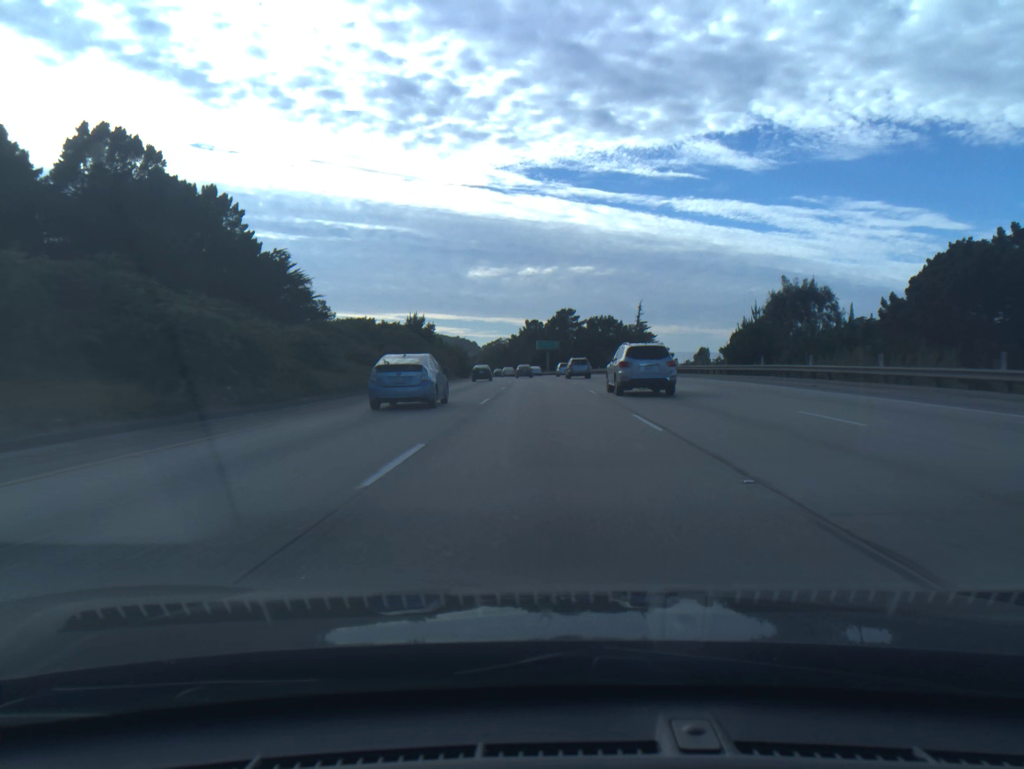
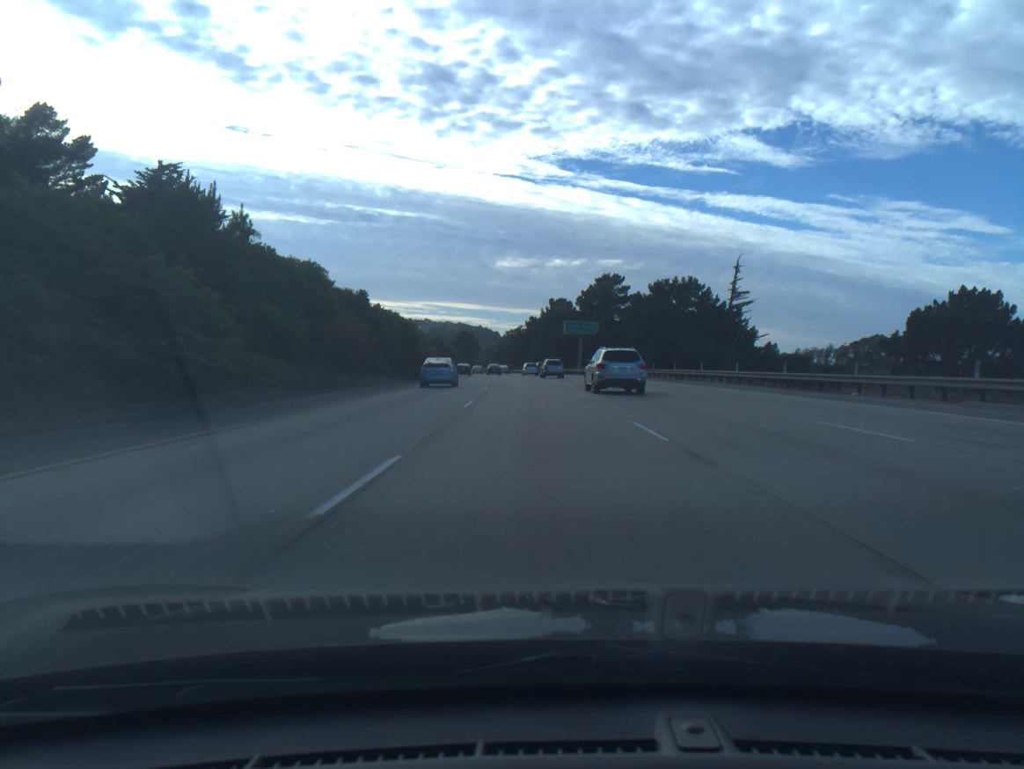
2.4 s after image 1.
(-0.6, +60.1) m; -2°
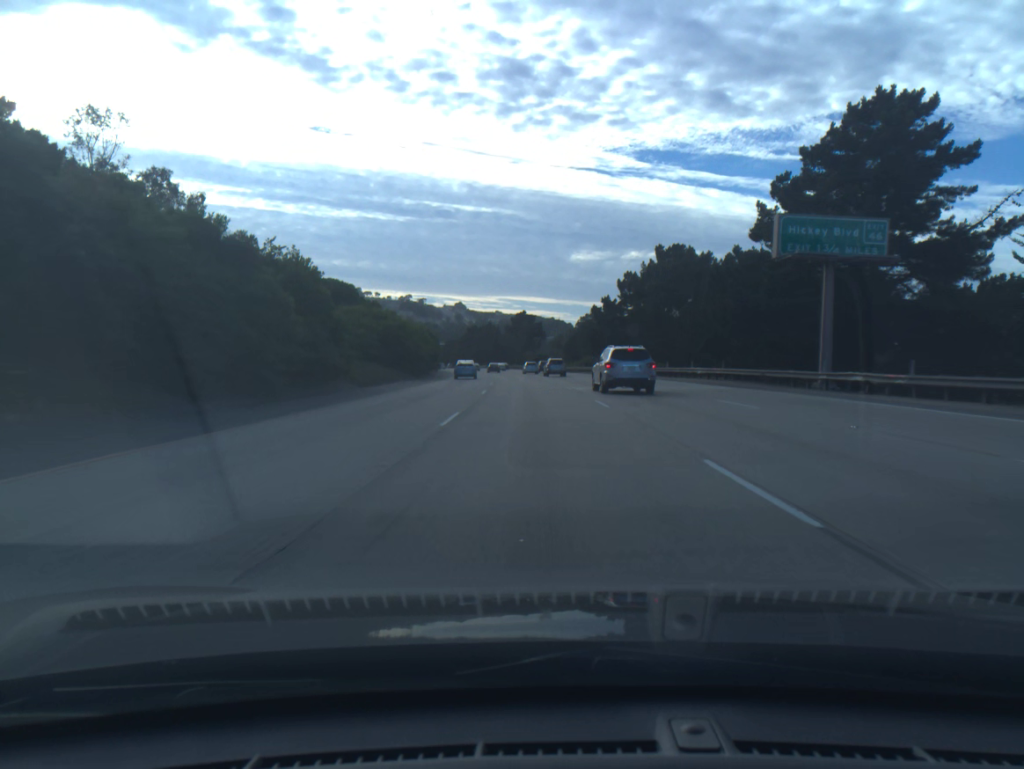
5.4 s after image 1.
(-3.7, +78.9) m; -5°
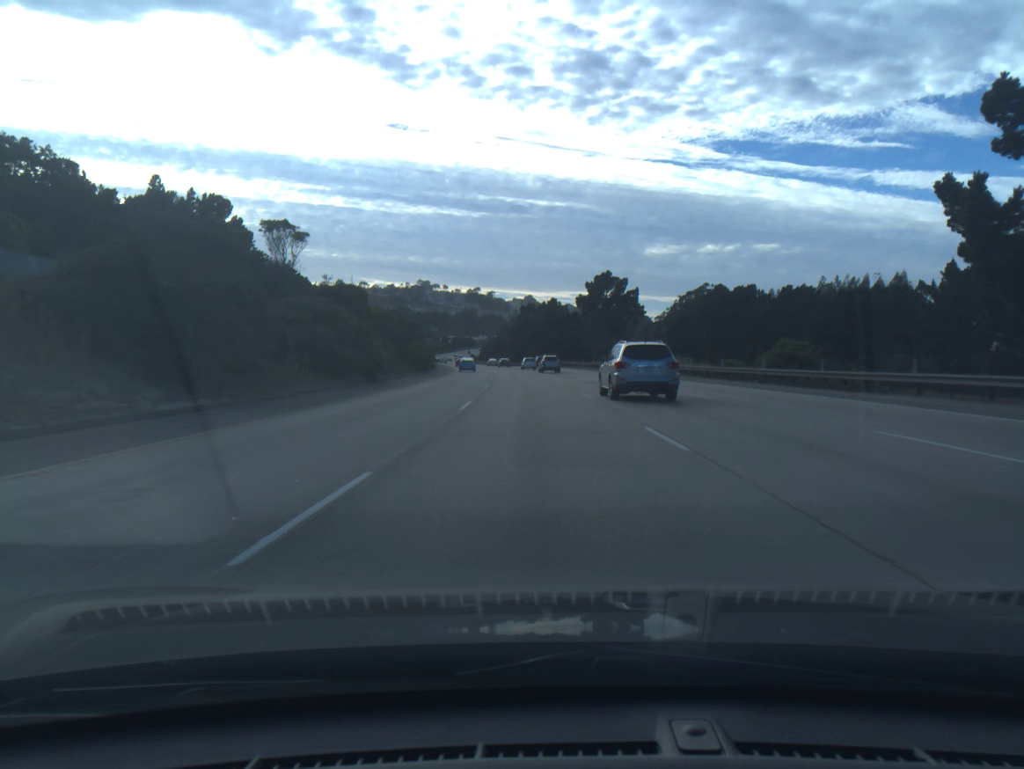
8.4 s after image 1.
(-3.6, +82.8) m; -5°
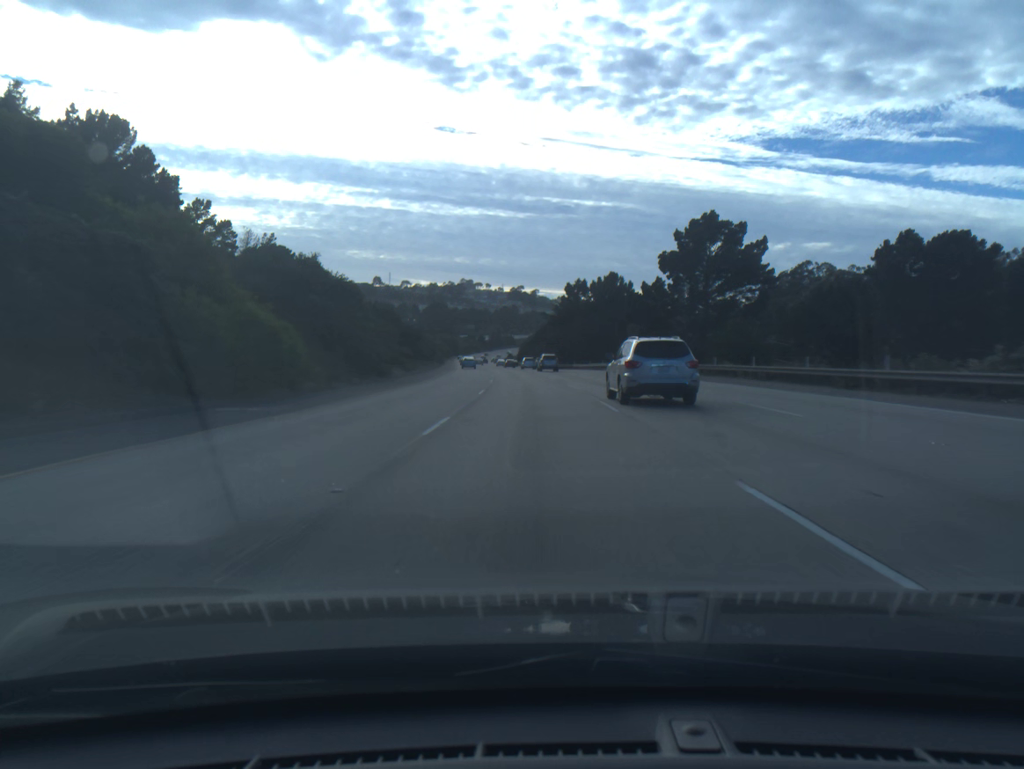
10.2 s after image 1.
(-1.4, +50.6) m; -3°
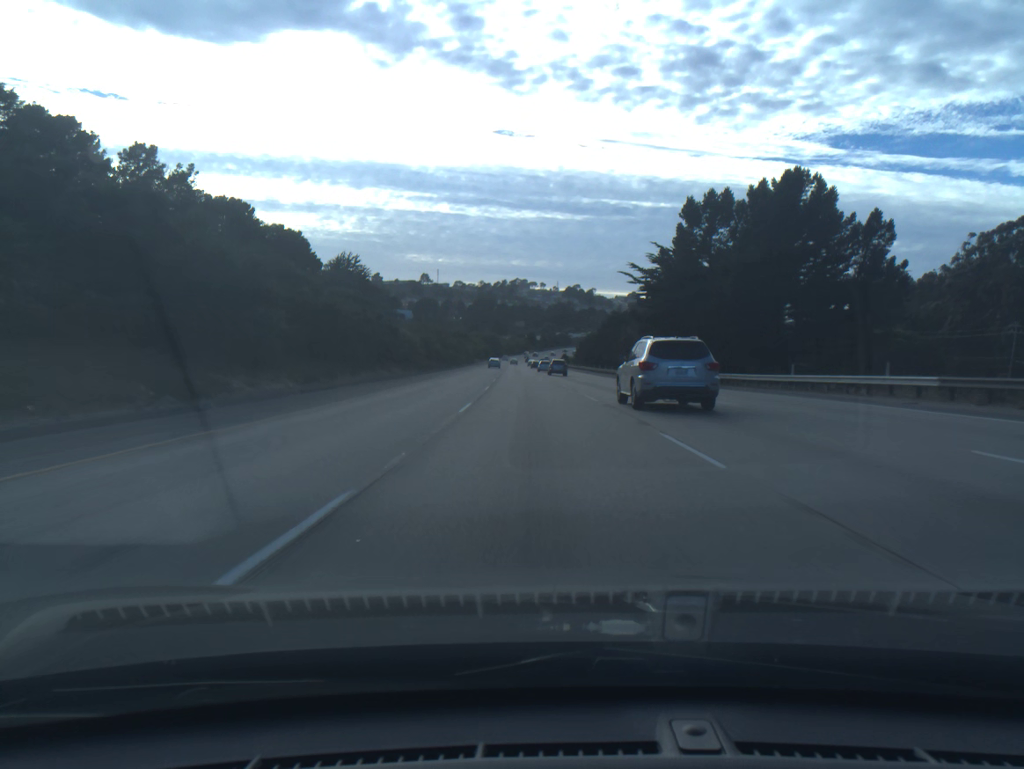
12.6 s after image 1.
(-2.5, +67.7) m; -4°
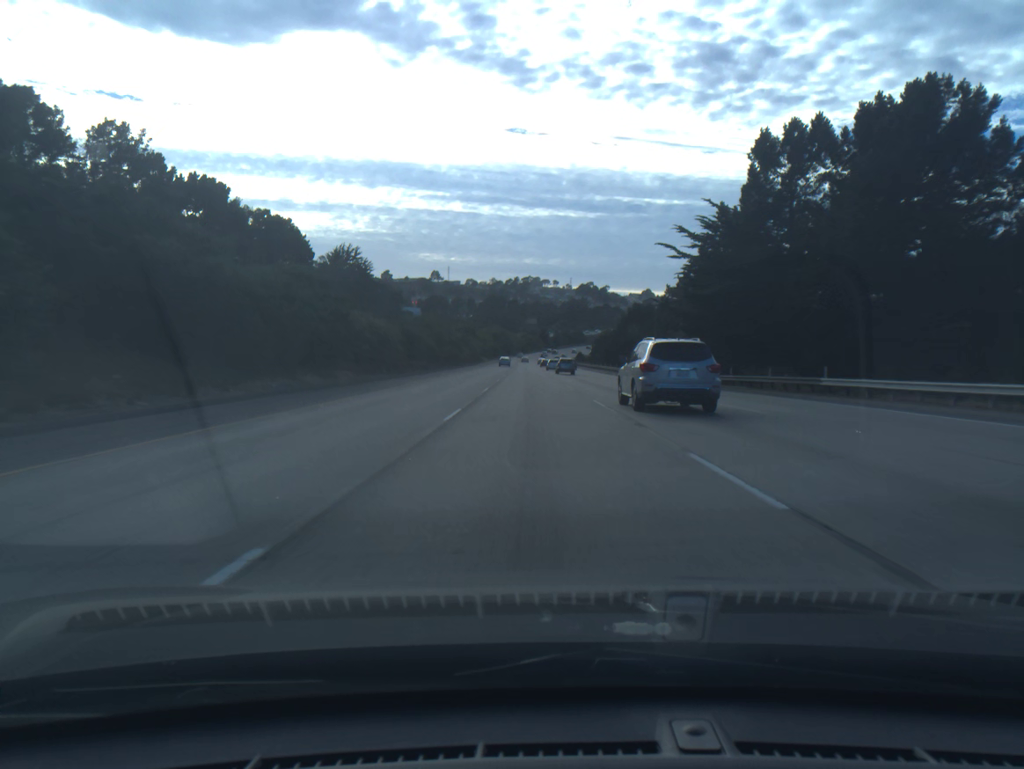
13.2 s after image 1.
(-0.1, +17.0) m; -1°
